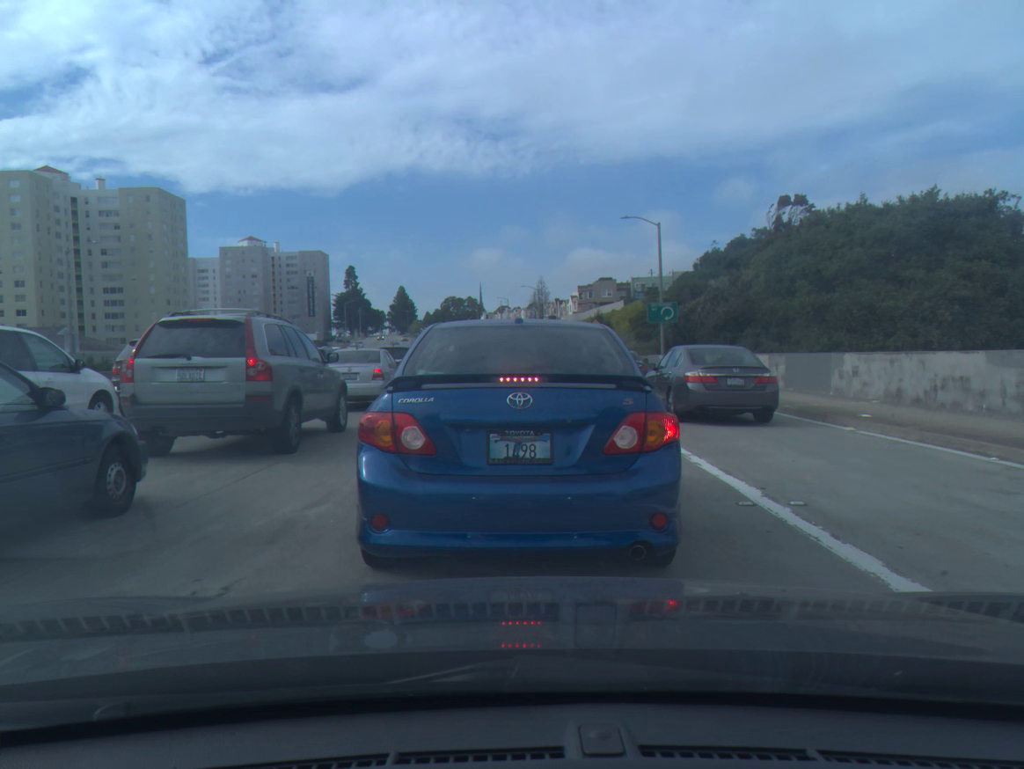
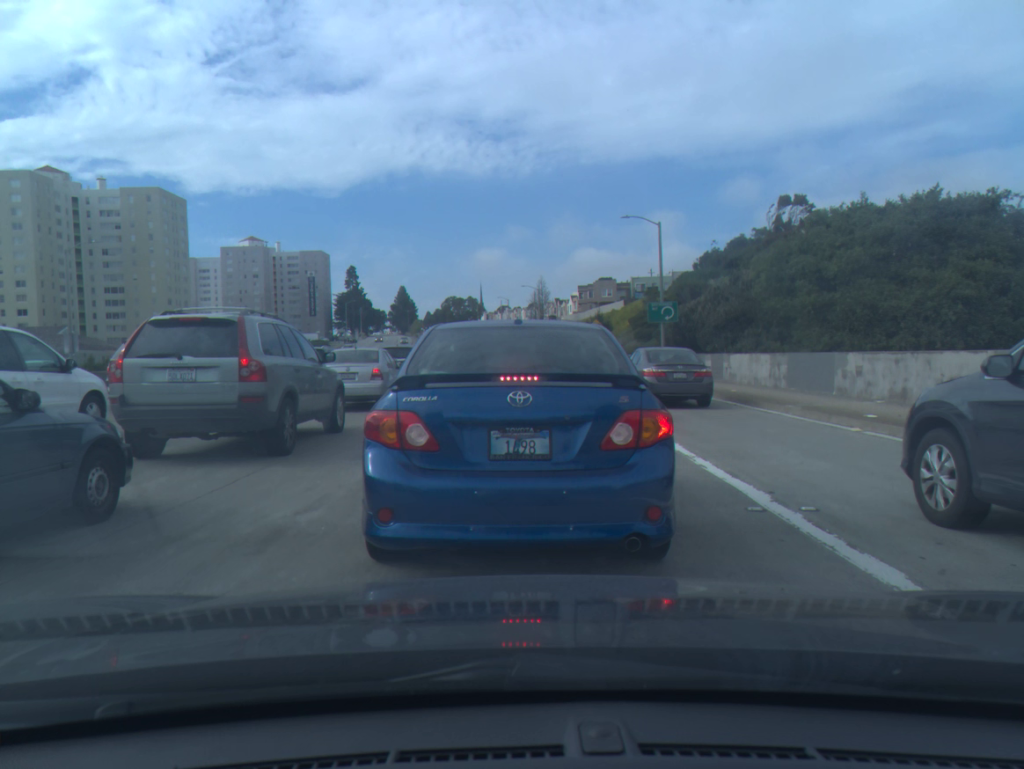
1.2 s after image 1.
(0.0, +0.3) m; 0°
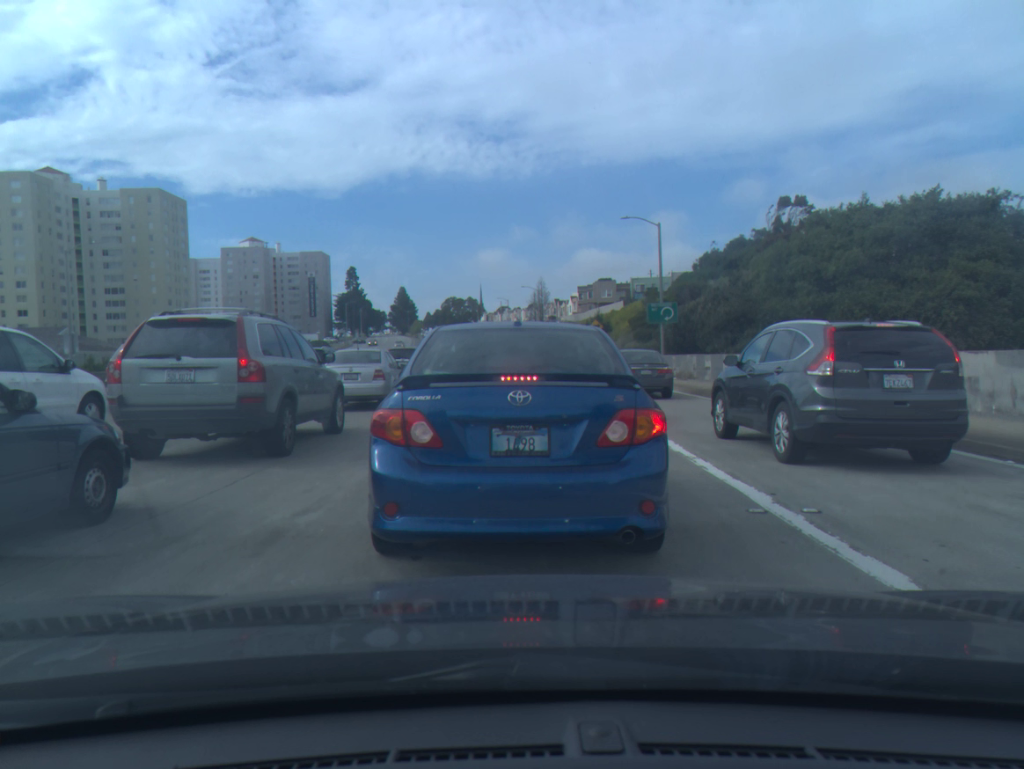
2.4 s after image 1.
(0.0, 0.0) m; 0°
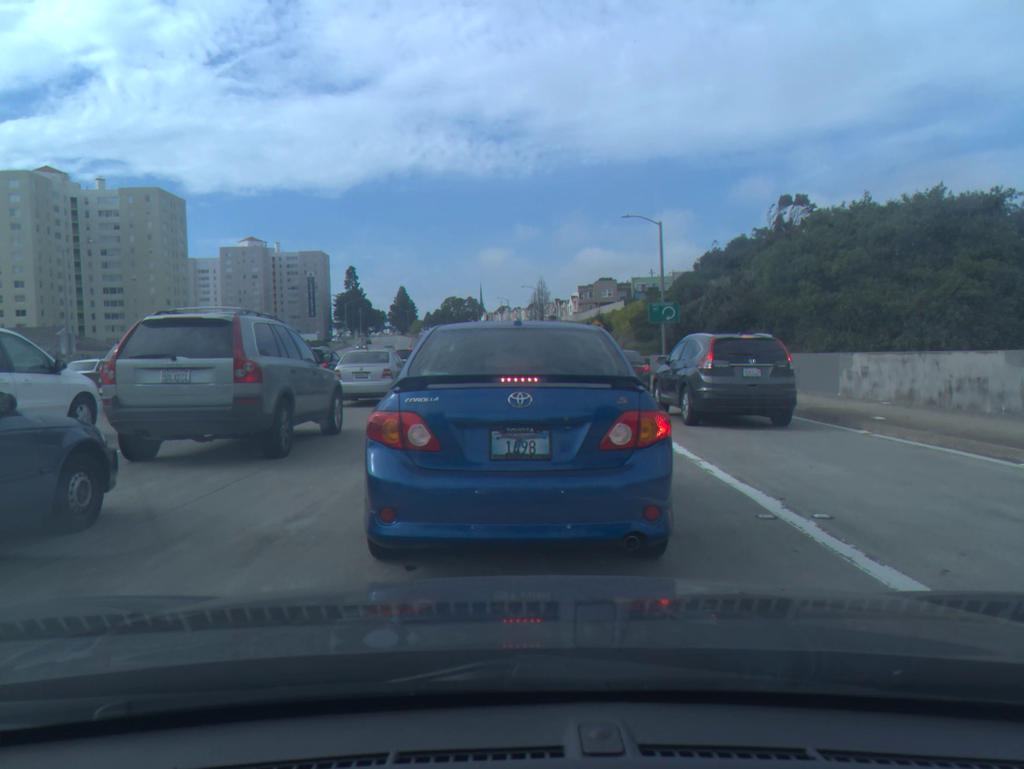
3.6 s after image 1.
(0.0, +0.1) m; 0°
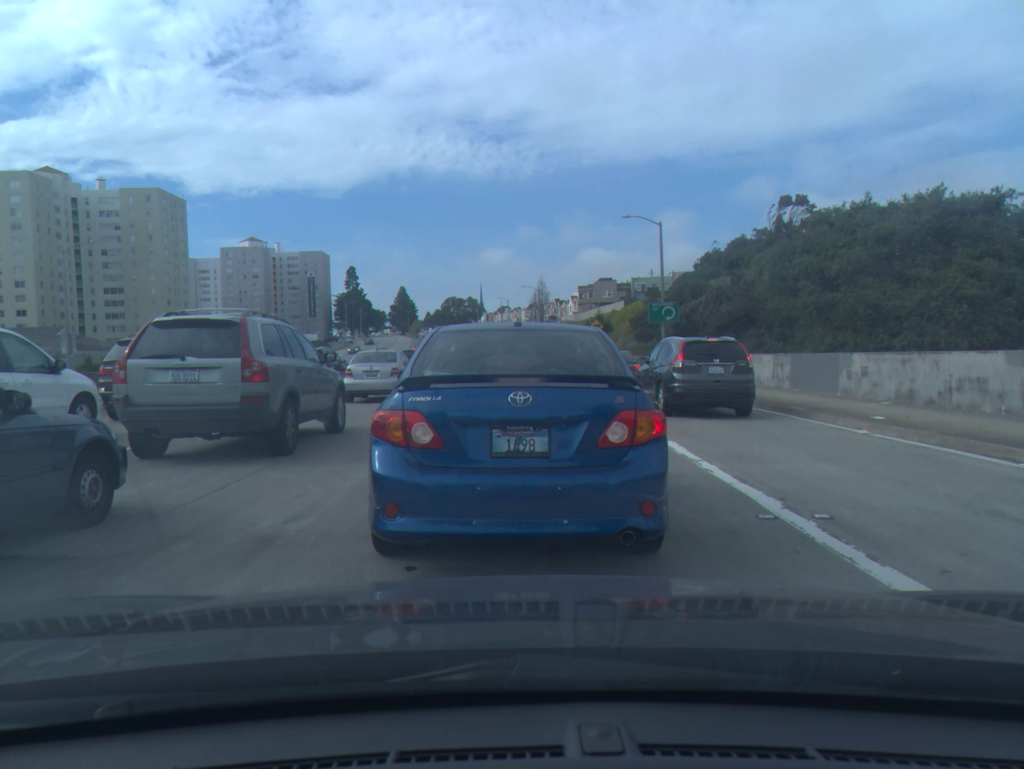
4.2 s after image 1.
(0.0, 0.0) m; 0°
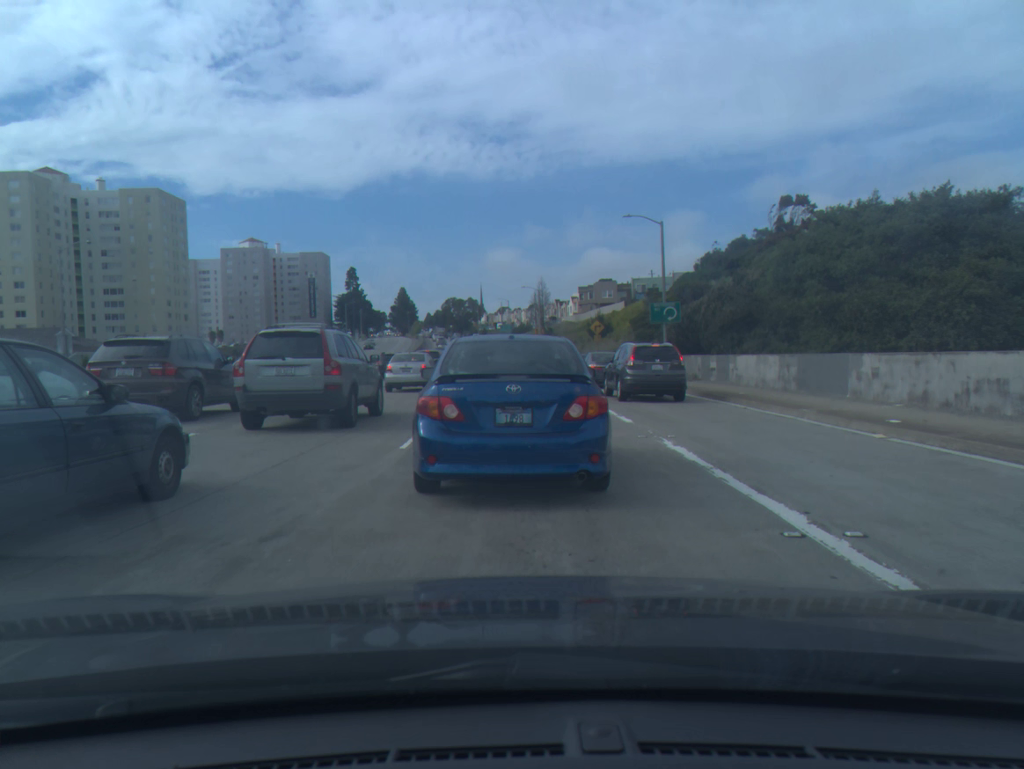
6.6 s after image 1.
(0.0, +0.6) m; 0°
